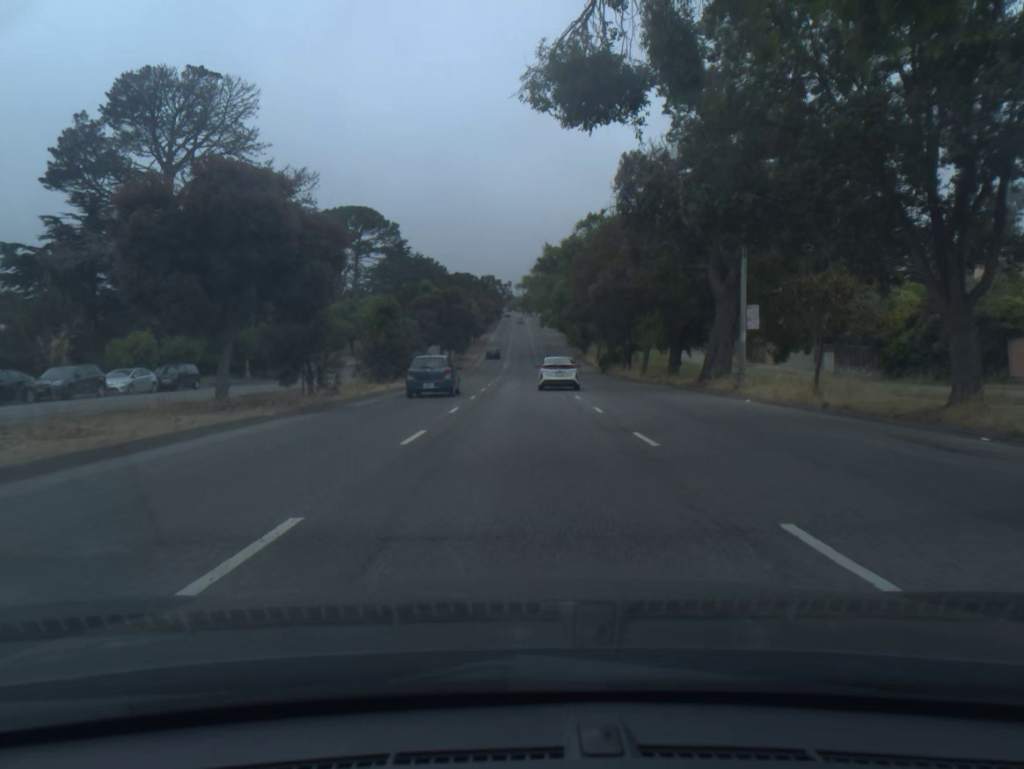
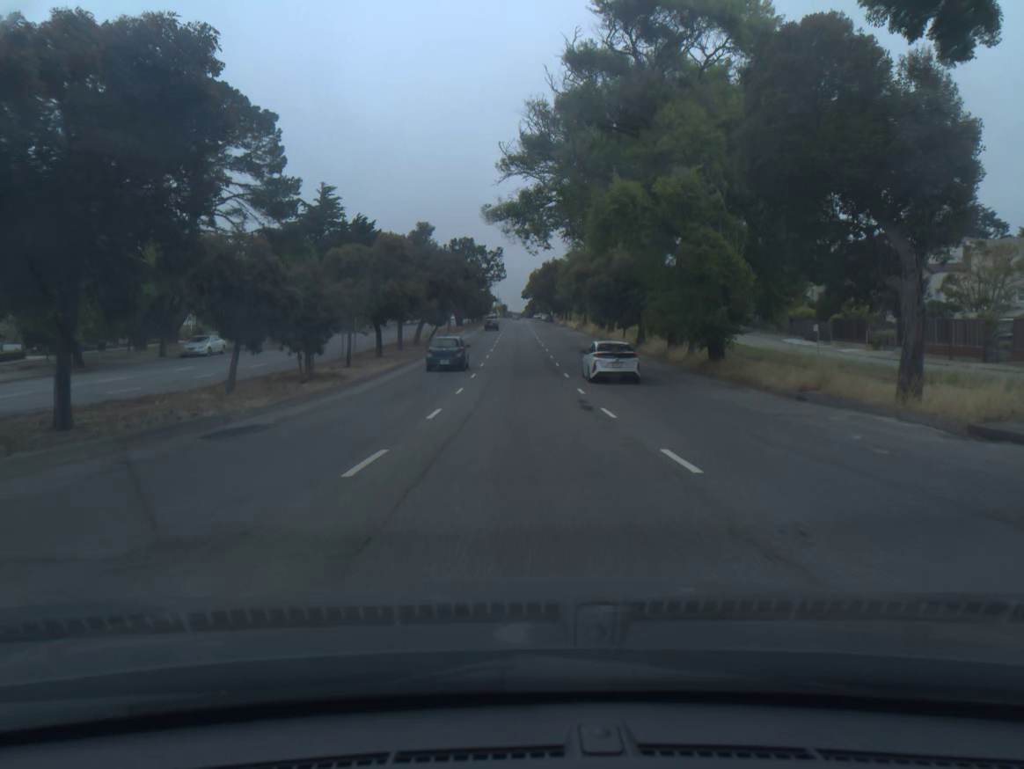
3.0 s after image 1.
(+0.2, +68.5) m; 0°
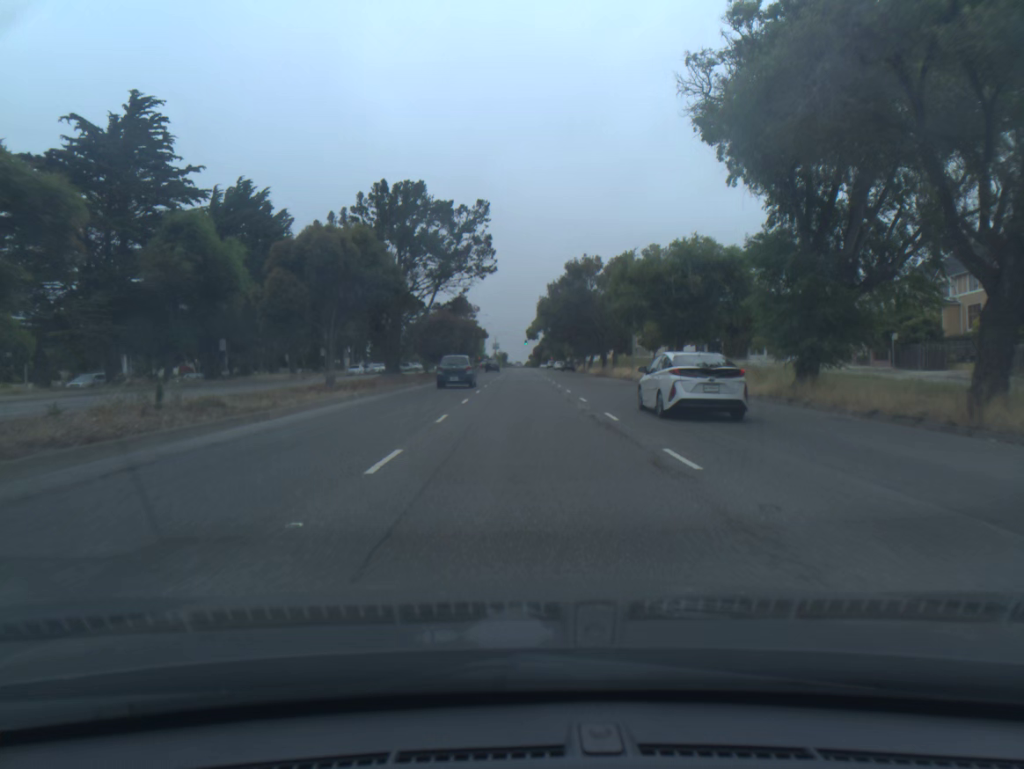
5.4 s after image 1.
(0.0, +57.2) m; 0°
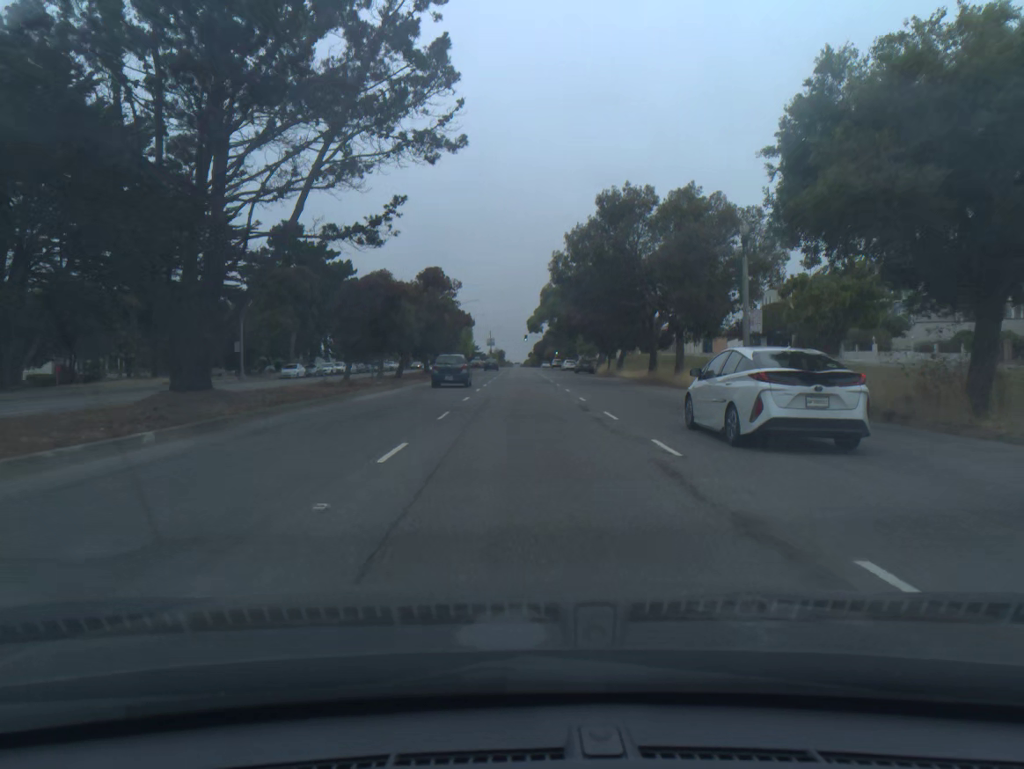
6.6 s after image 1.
(0.0, +28.3) m; 0°
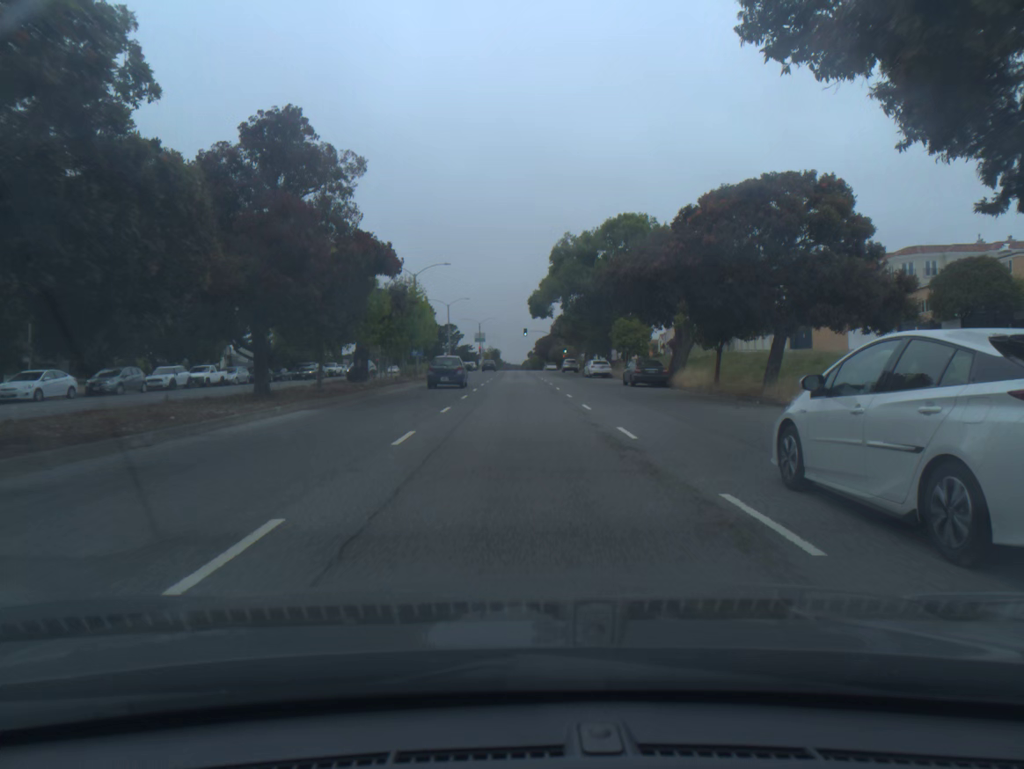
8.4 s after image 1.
(+0.2, +40.8) m; 0°
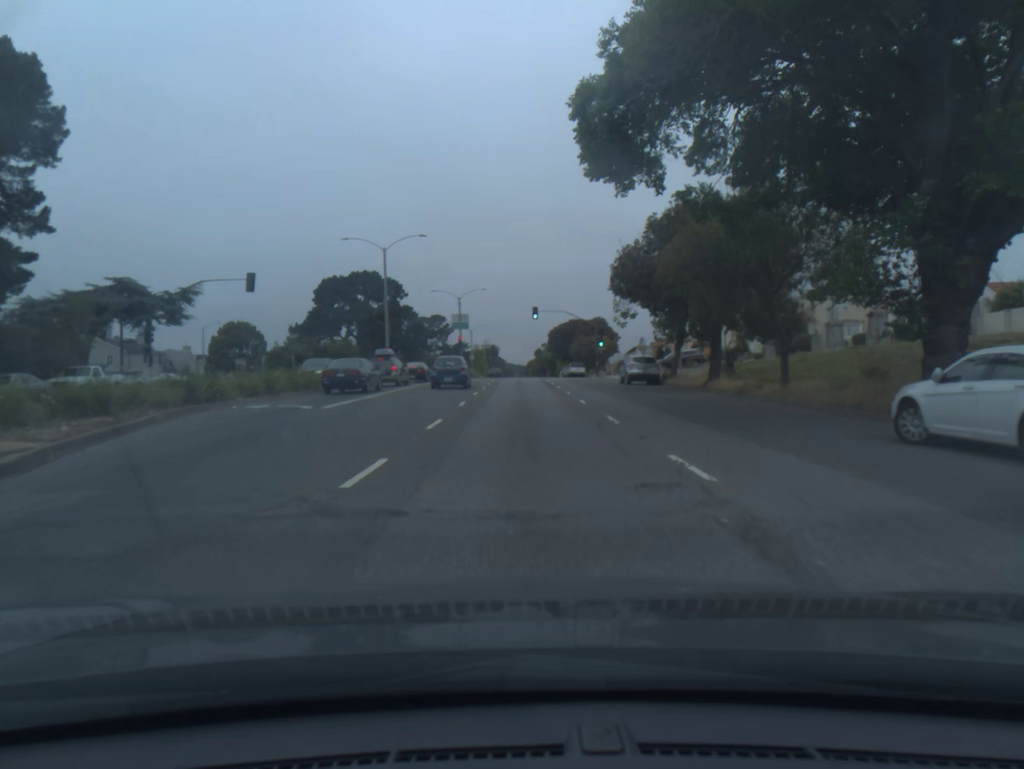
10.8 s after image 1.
(-0.2, +54.2) m; 0°
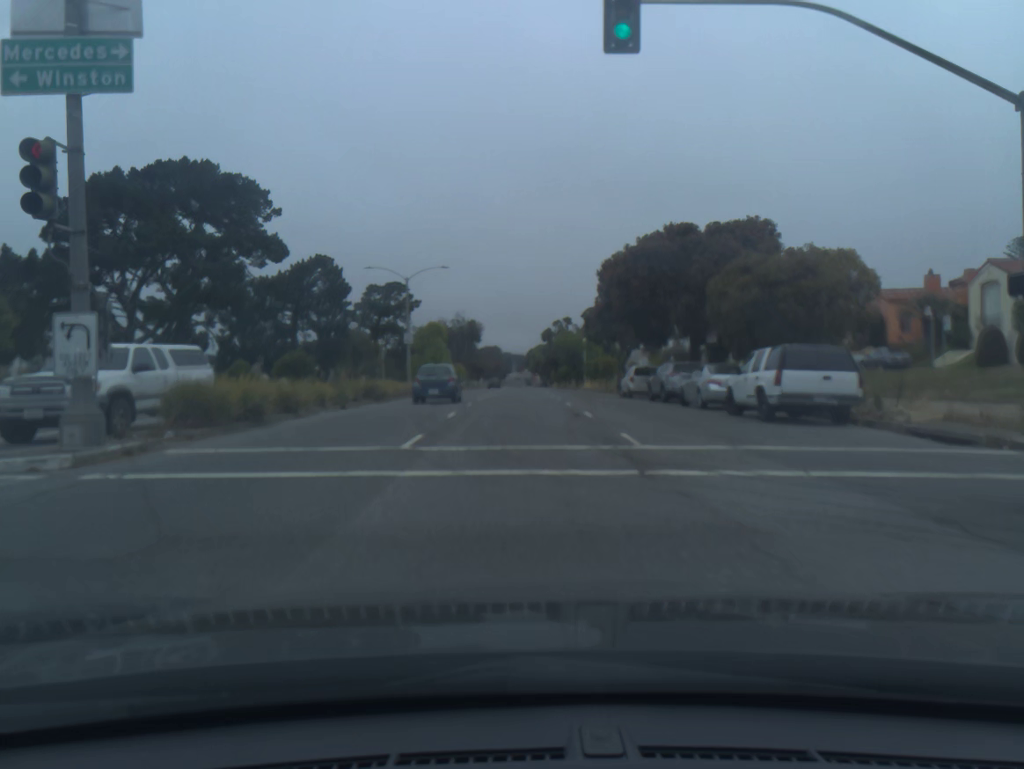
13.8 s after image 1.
(+0.2, +70.6) m; 0°
